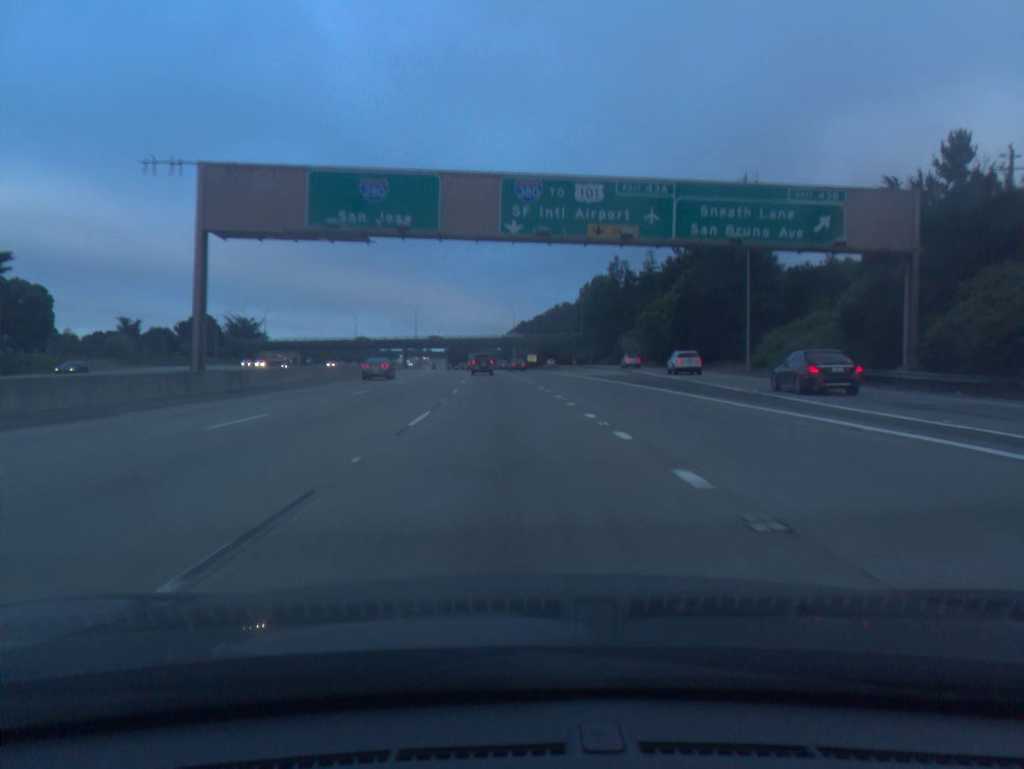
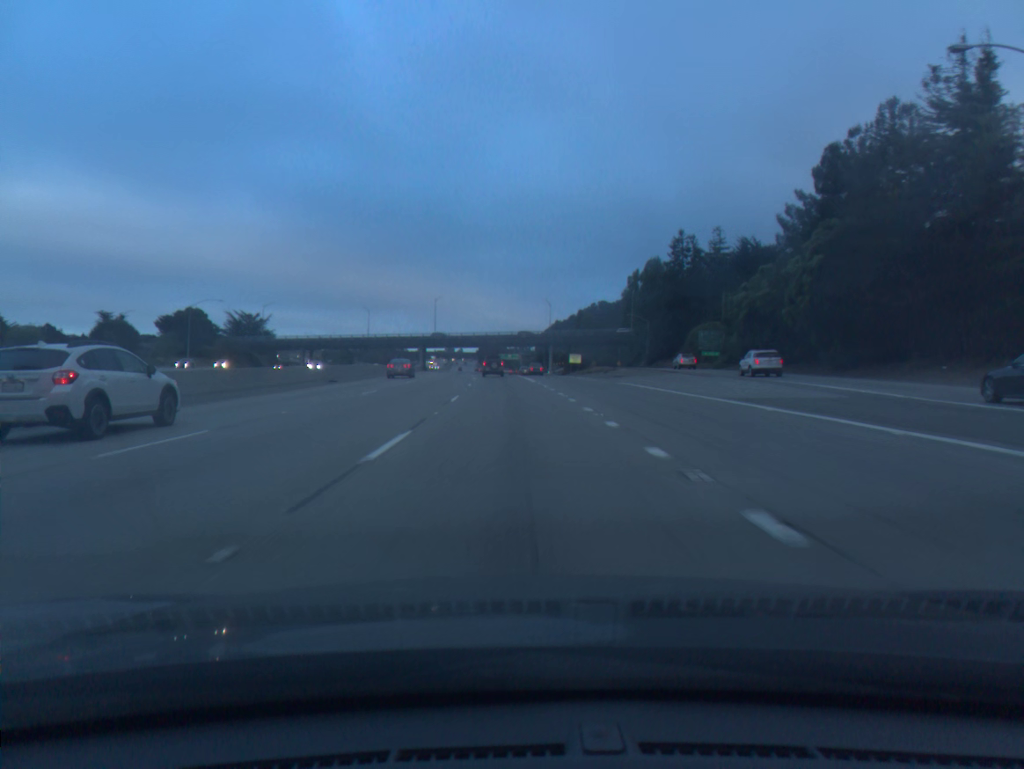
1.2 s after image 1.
(-0.8, +33.4) m; -3°
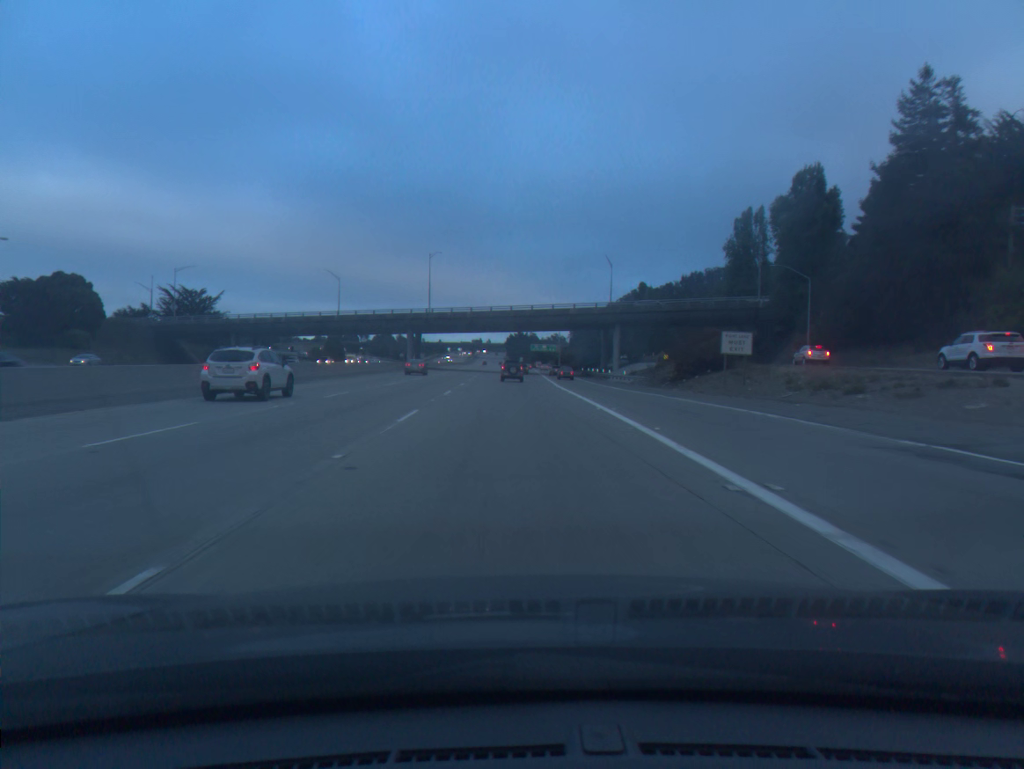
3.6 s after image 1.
(-1.8, +68.3) m; -2°
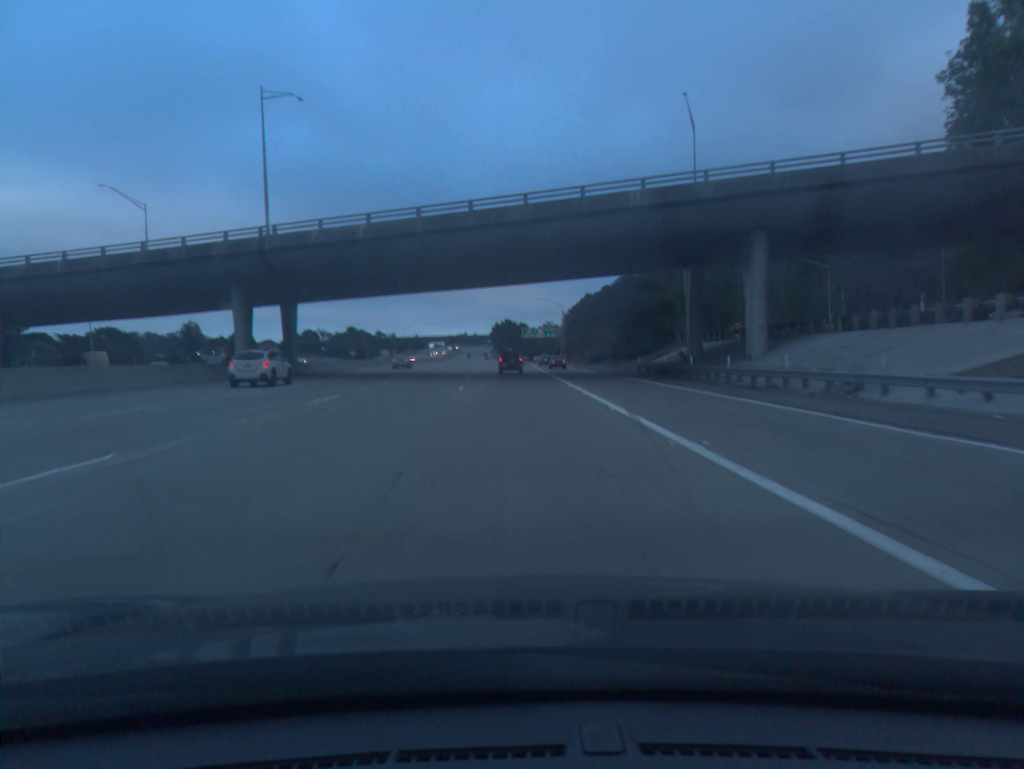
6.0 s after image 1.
(+0.6, +68.8) m; +1°
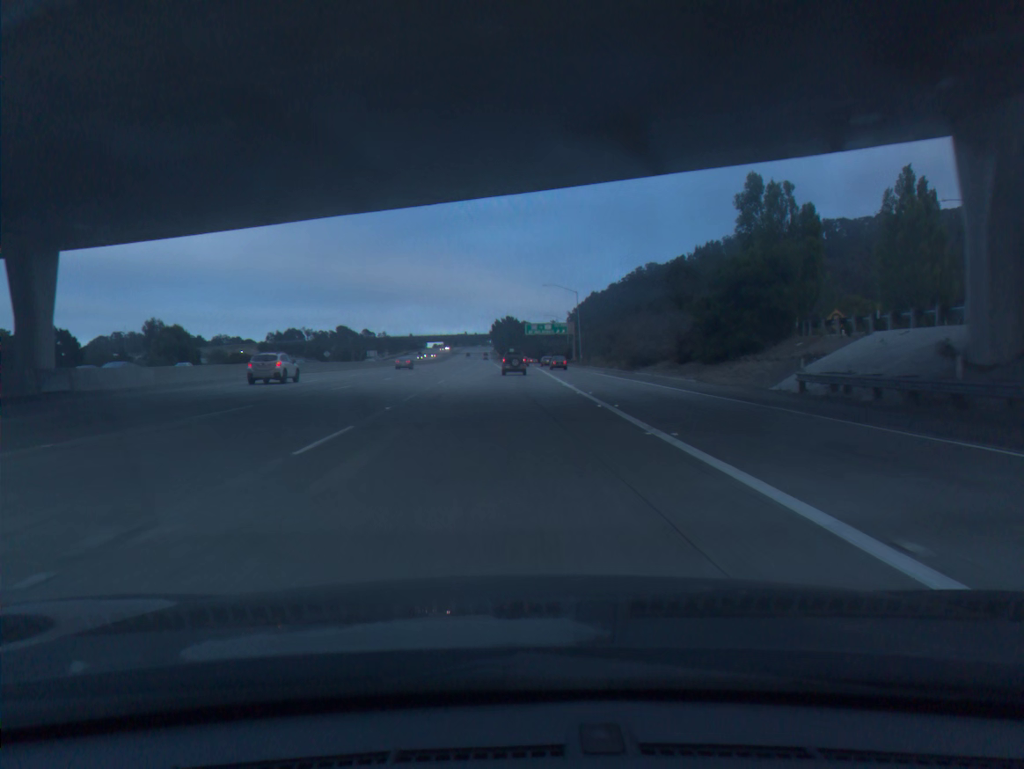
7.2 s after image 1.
(0.0, +33.9) m; 0°
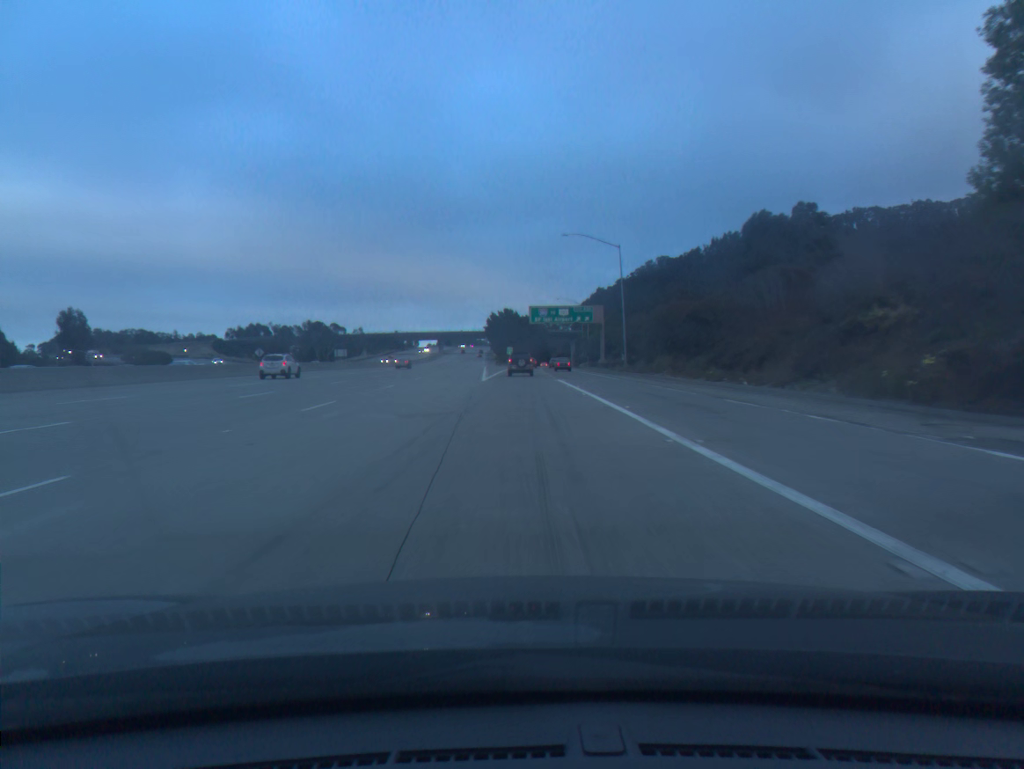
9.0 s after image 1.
(-0.2, +50.0) m; 0°
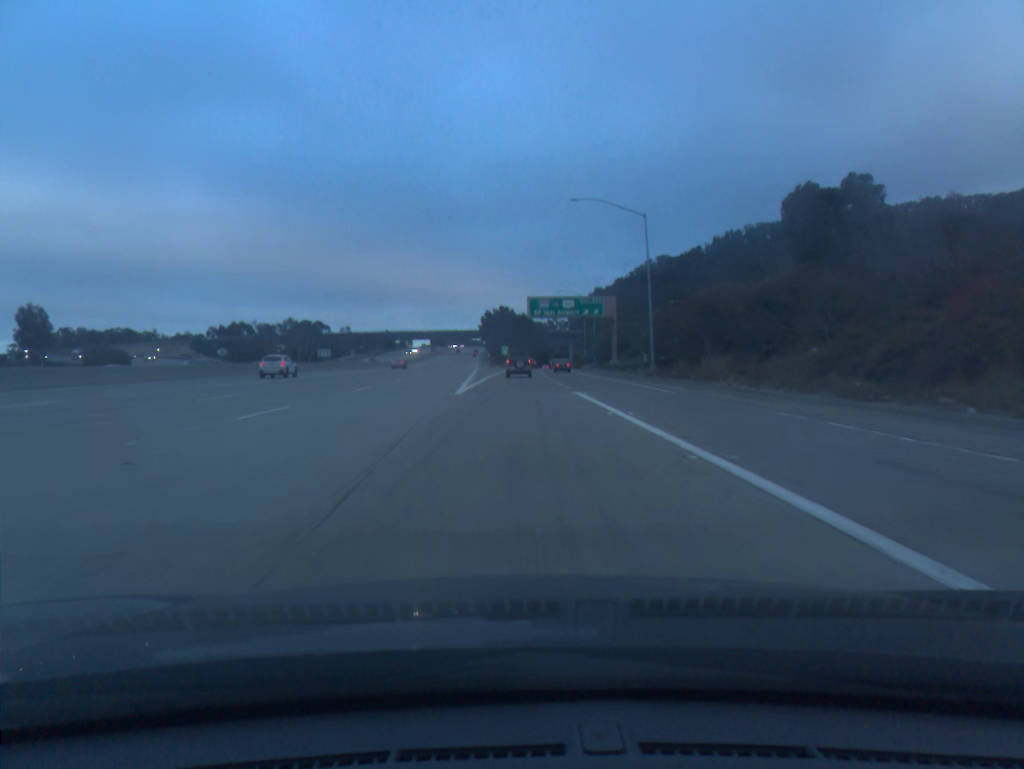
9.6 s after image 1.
(0.0, +16.5) m; 0°
